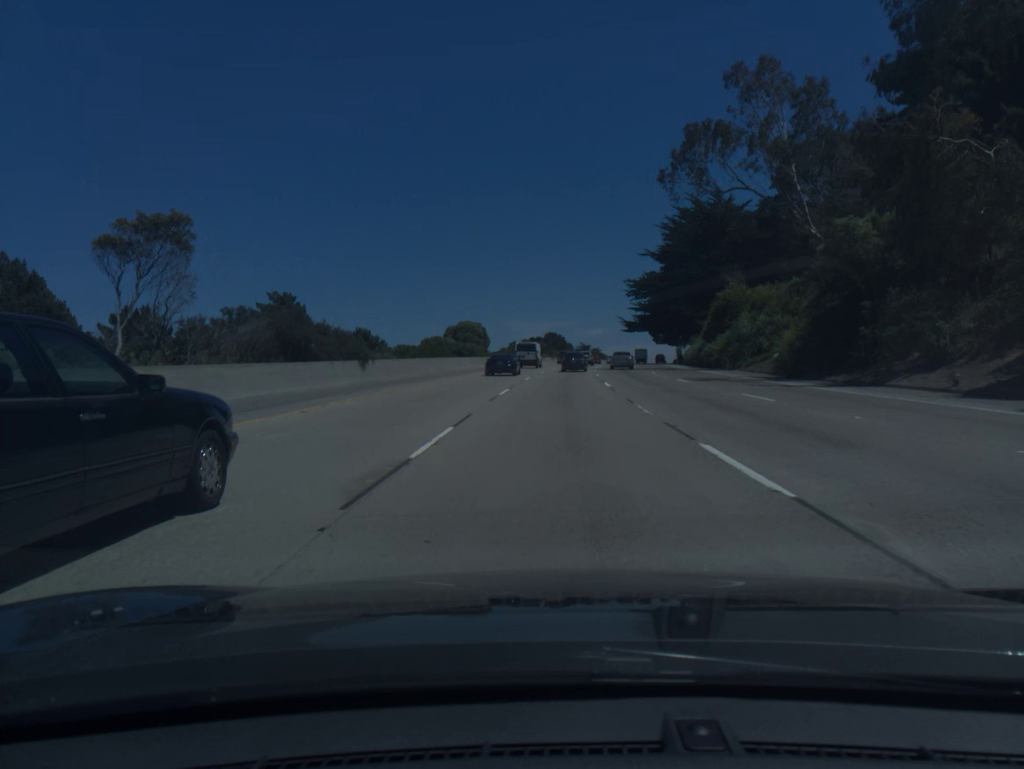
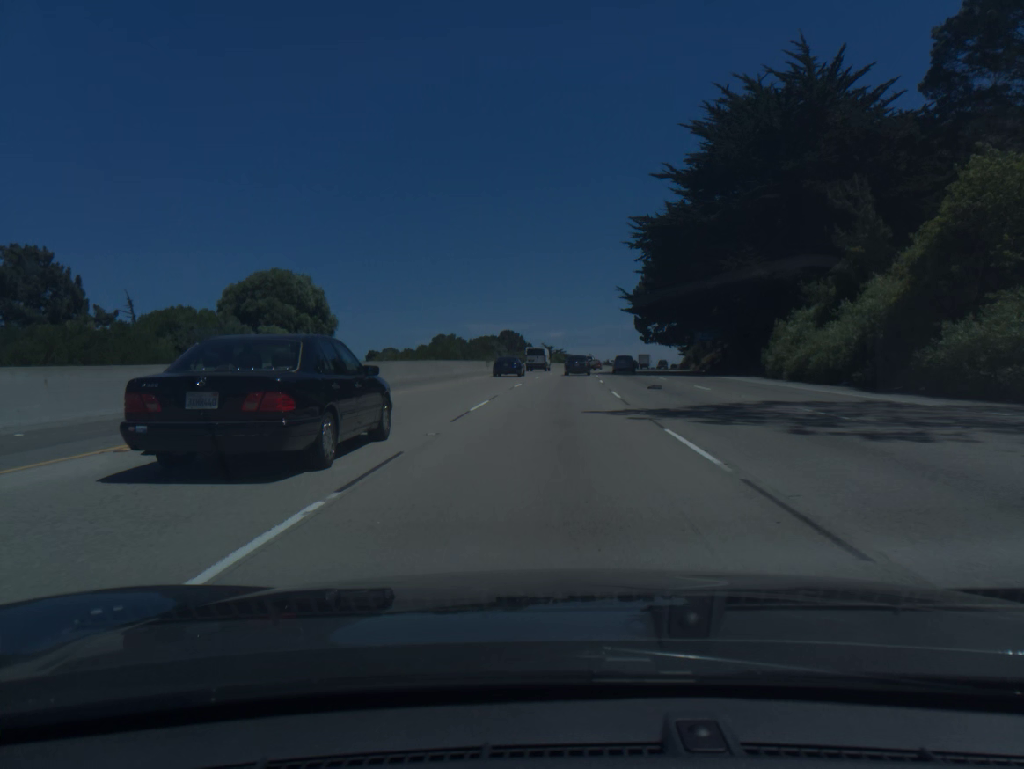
(+1.3, +50.2) m; +3°
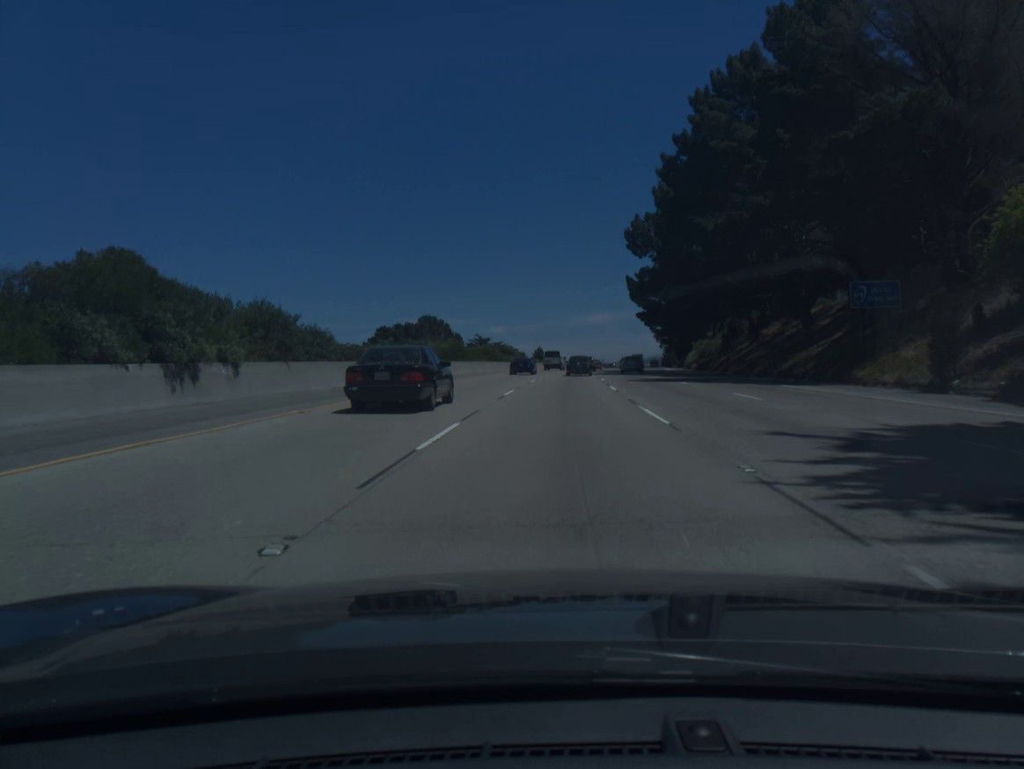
(+2.1, +66.0) m; +4°
